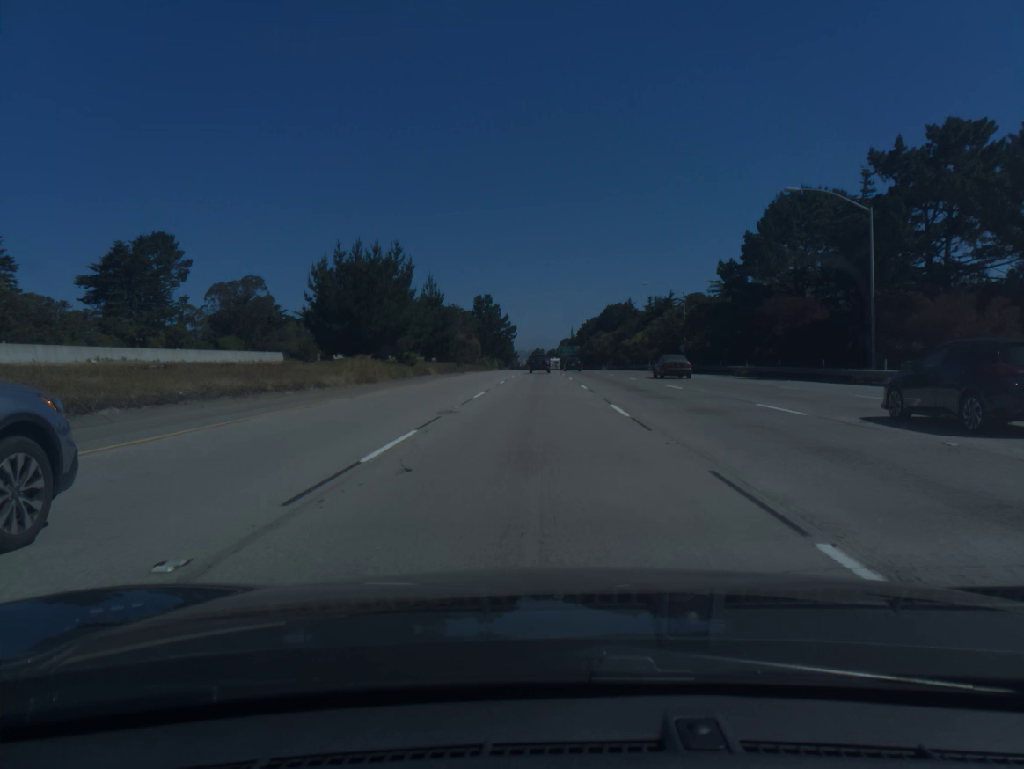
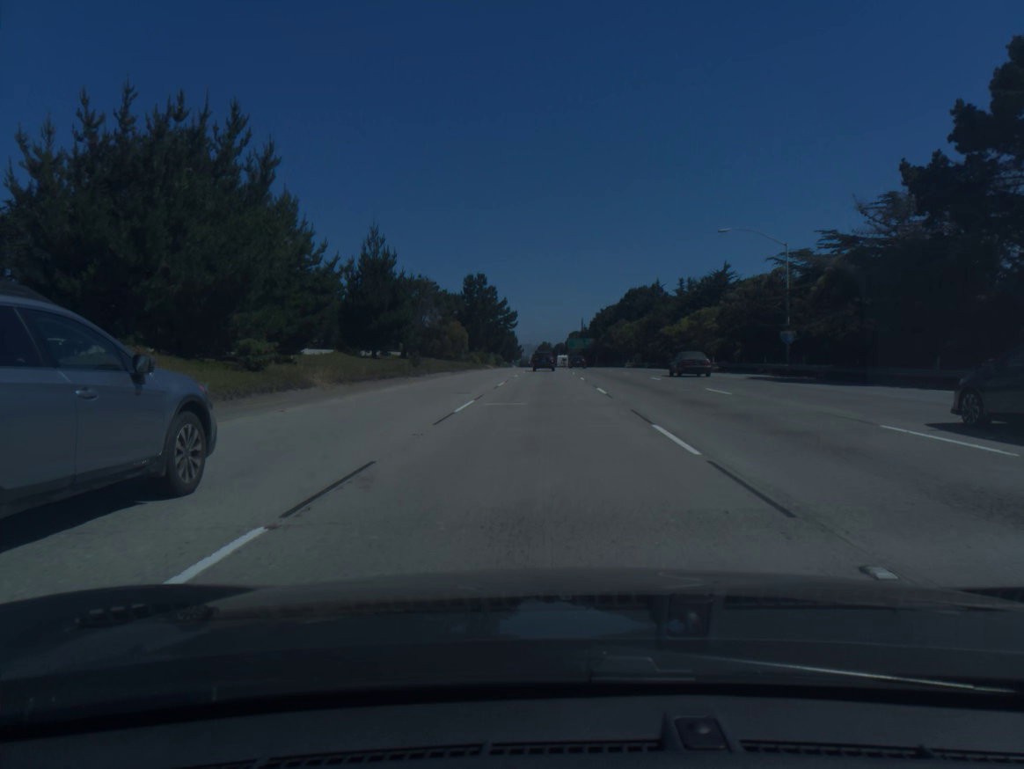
(-0.2, +35.9) m; 0°
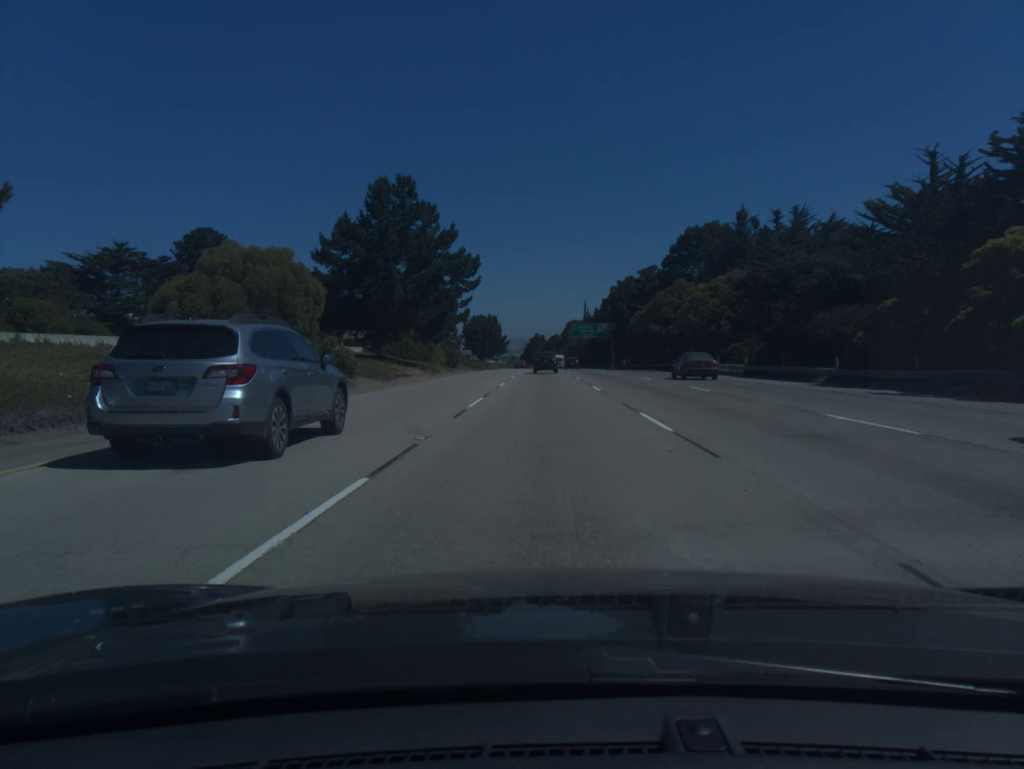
(+0.1, +70.2) m; 0°
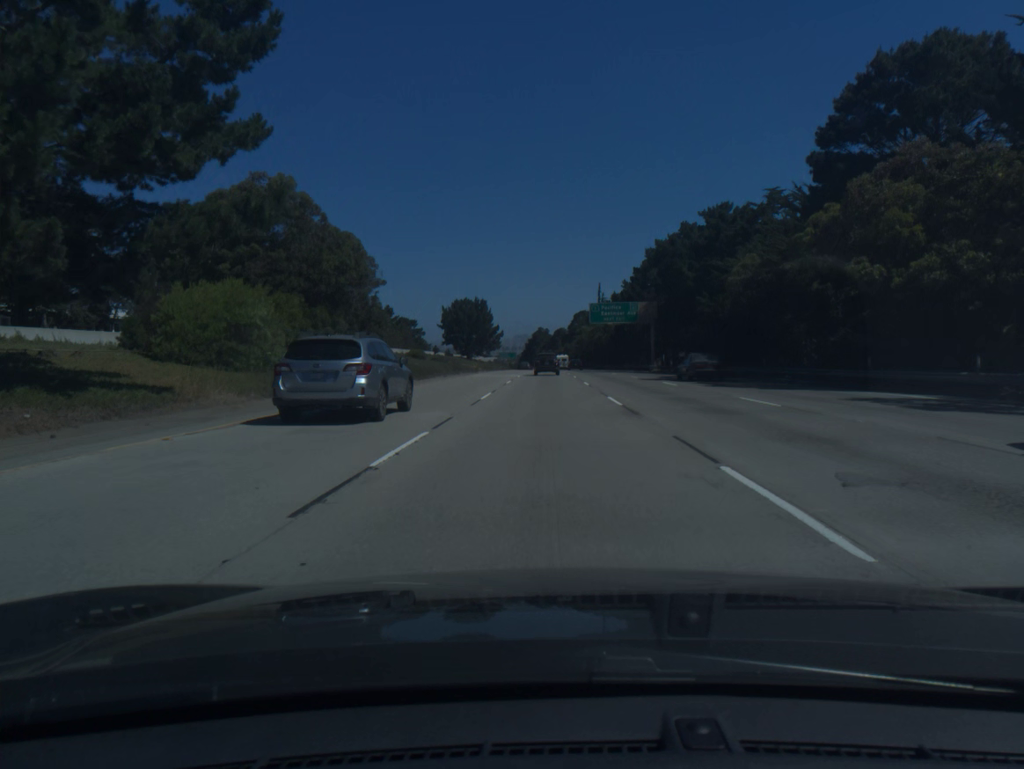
(-0.1, +51.4) m; 0°
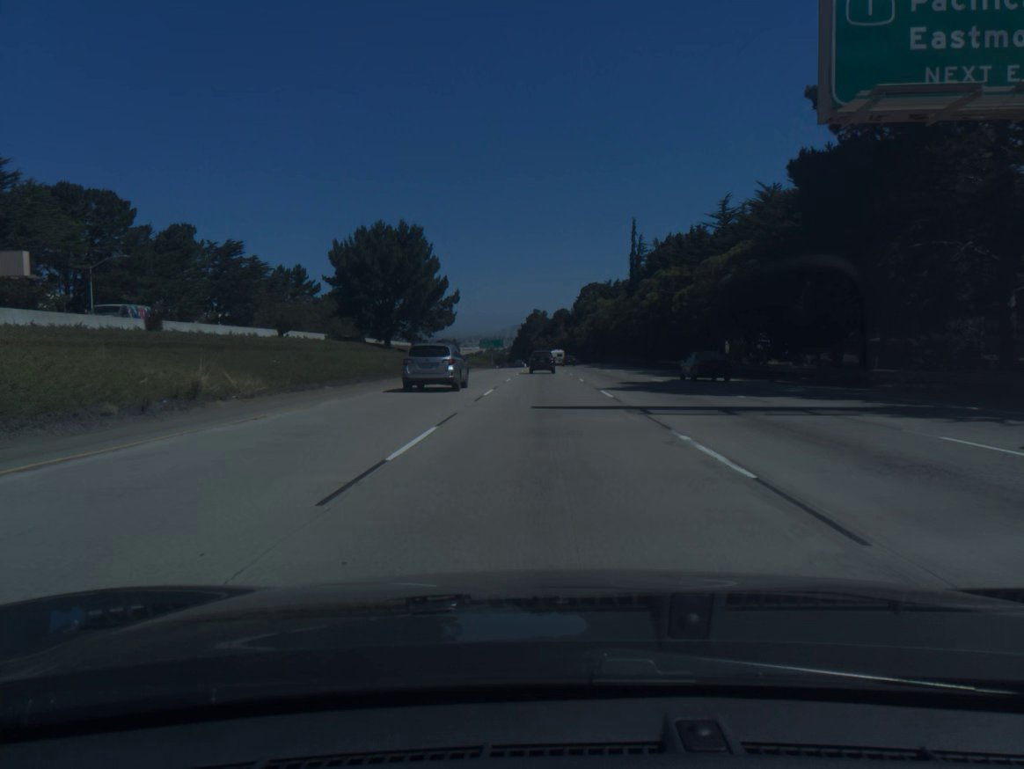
(0.0, +84.6) m; 0°
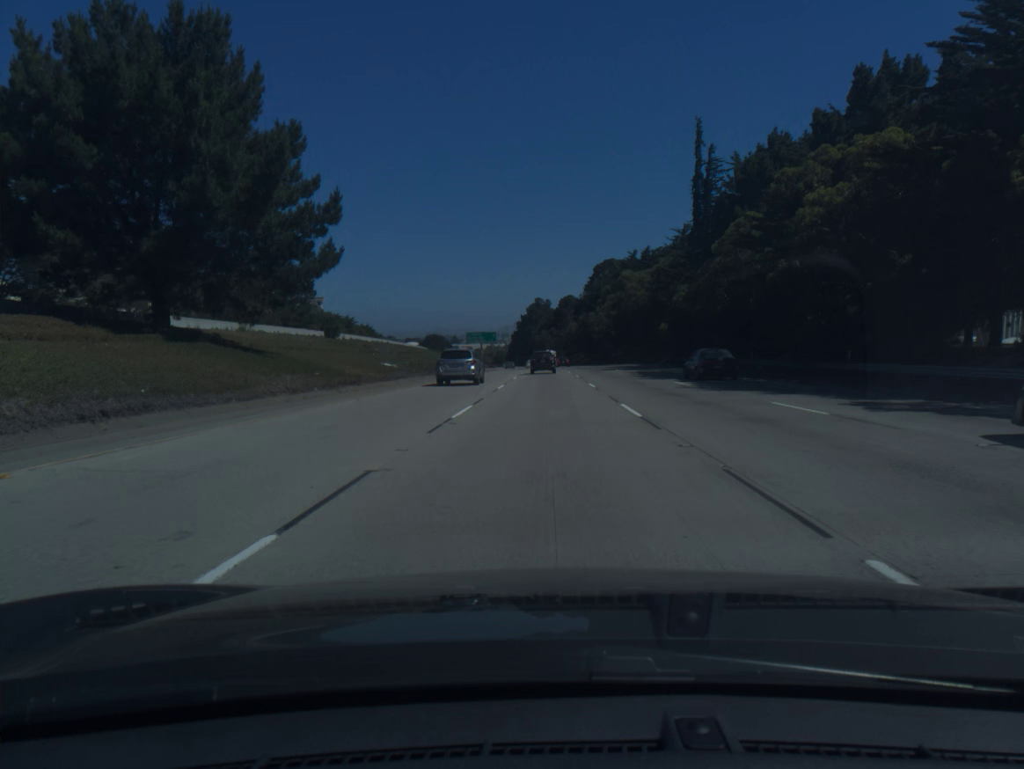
(-0.1, +50.6) m; 0°
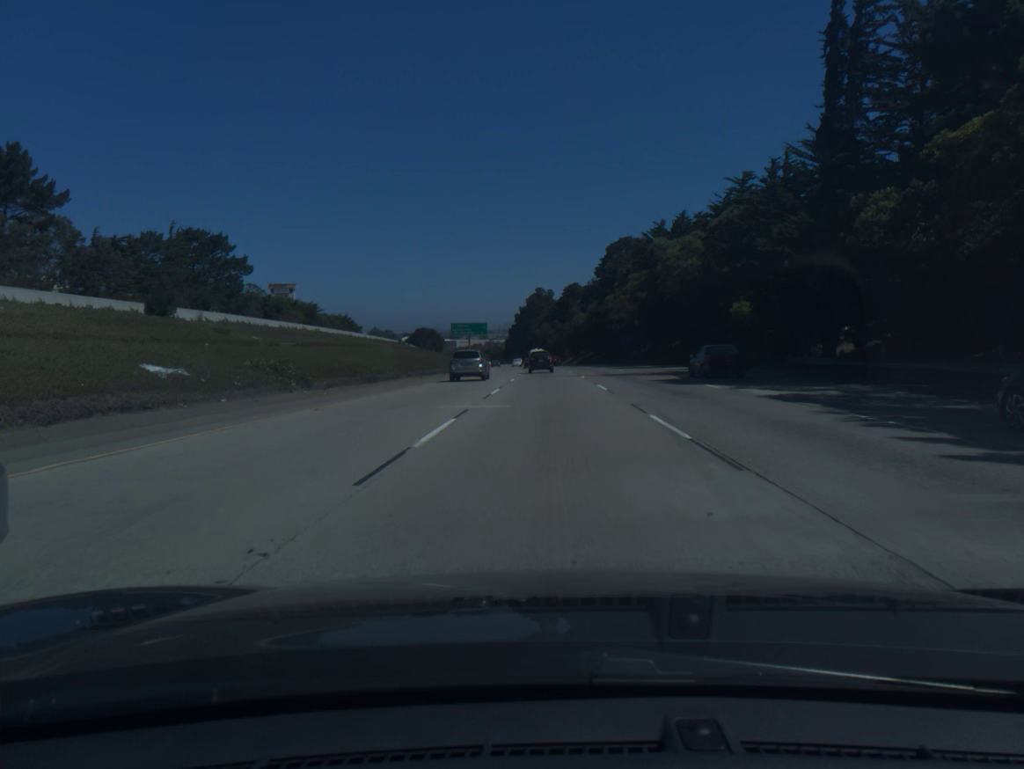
(0.0, +33.7) m; 0°
